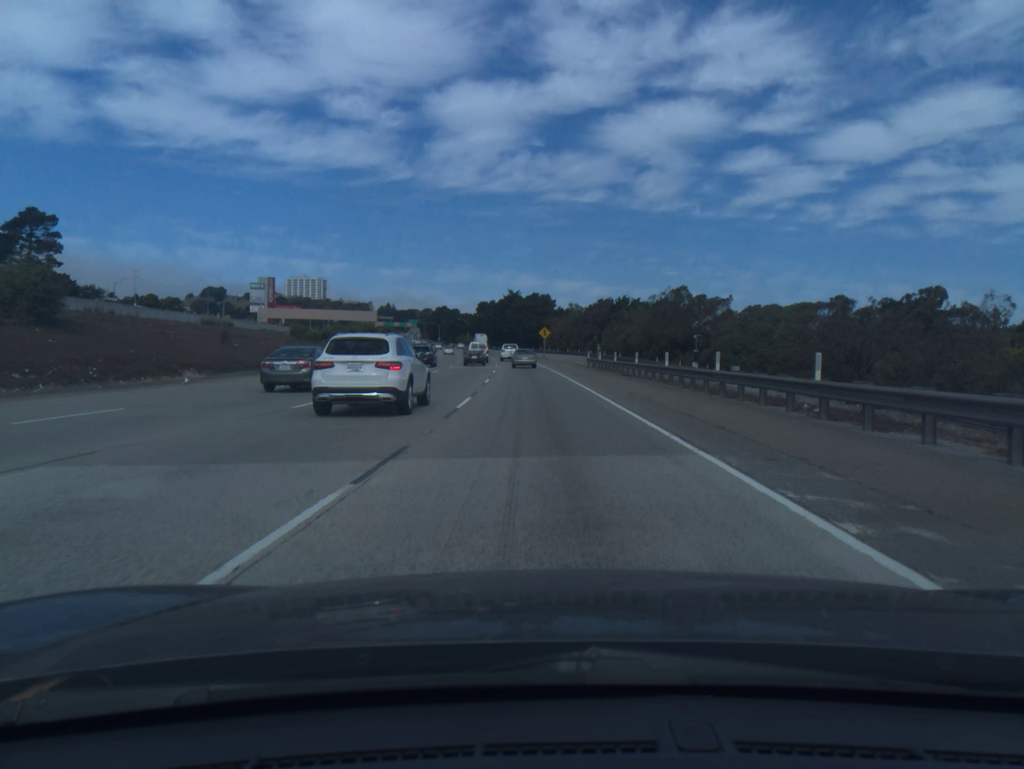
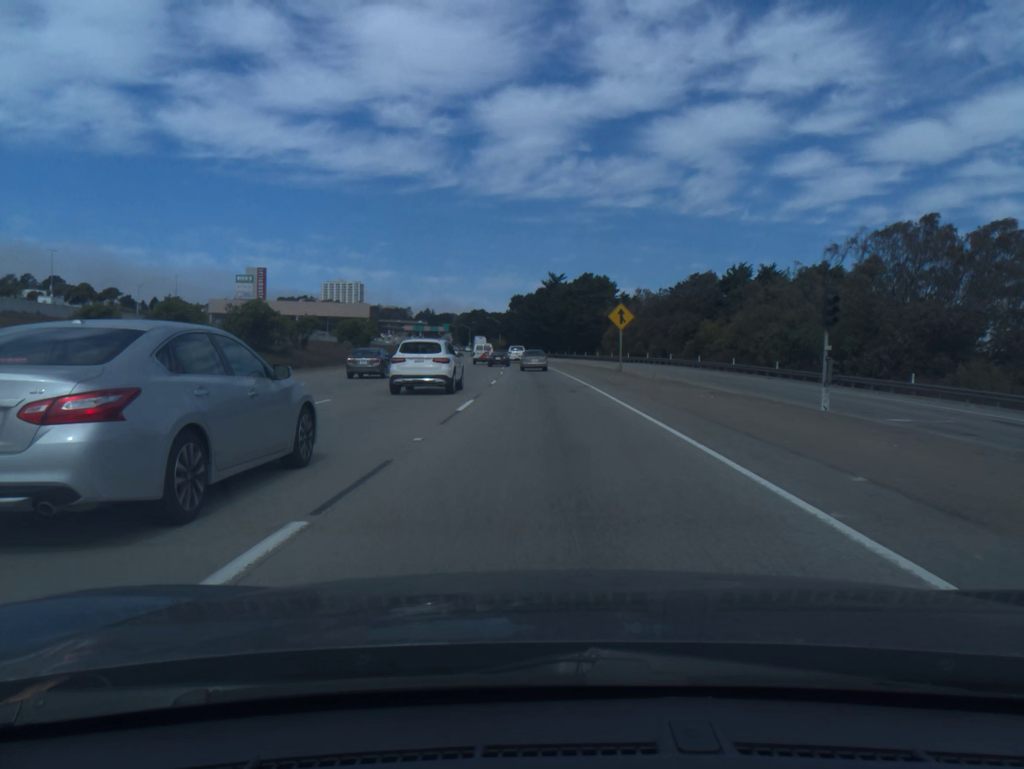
(-1.6, +59.7) m; -3°
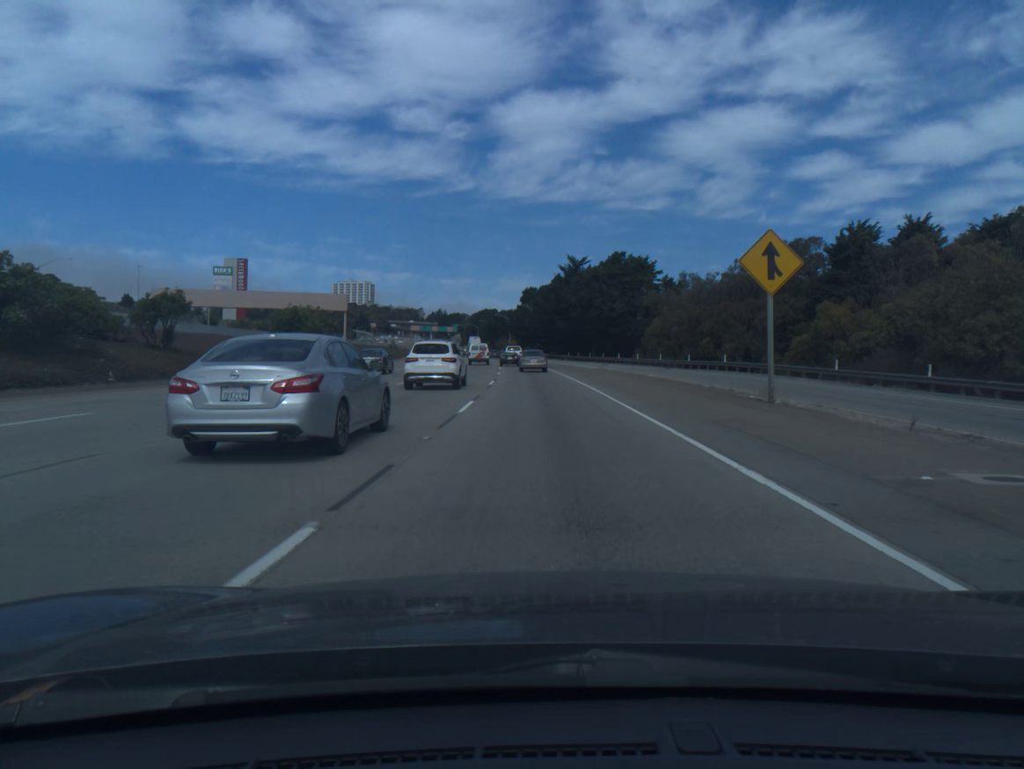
(-0.3, +29.4) m; -1°
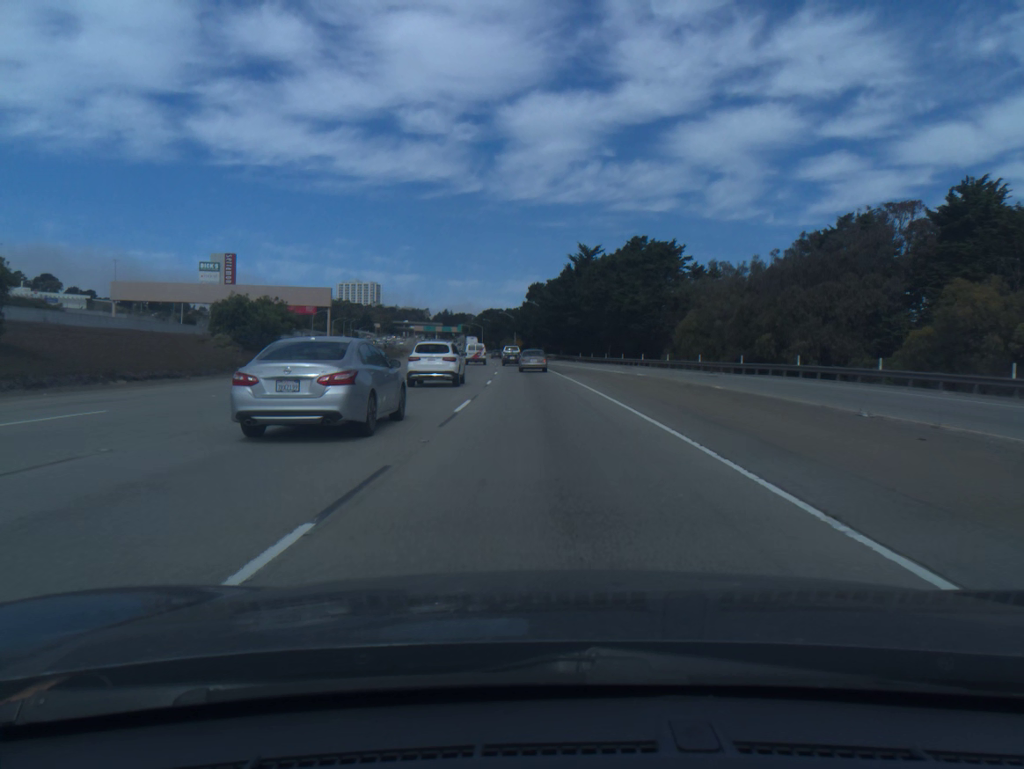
(-0.1, +14.5) m; -1°
